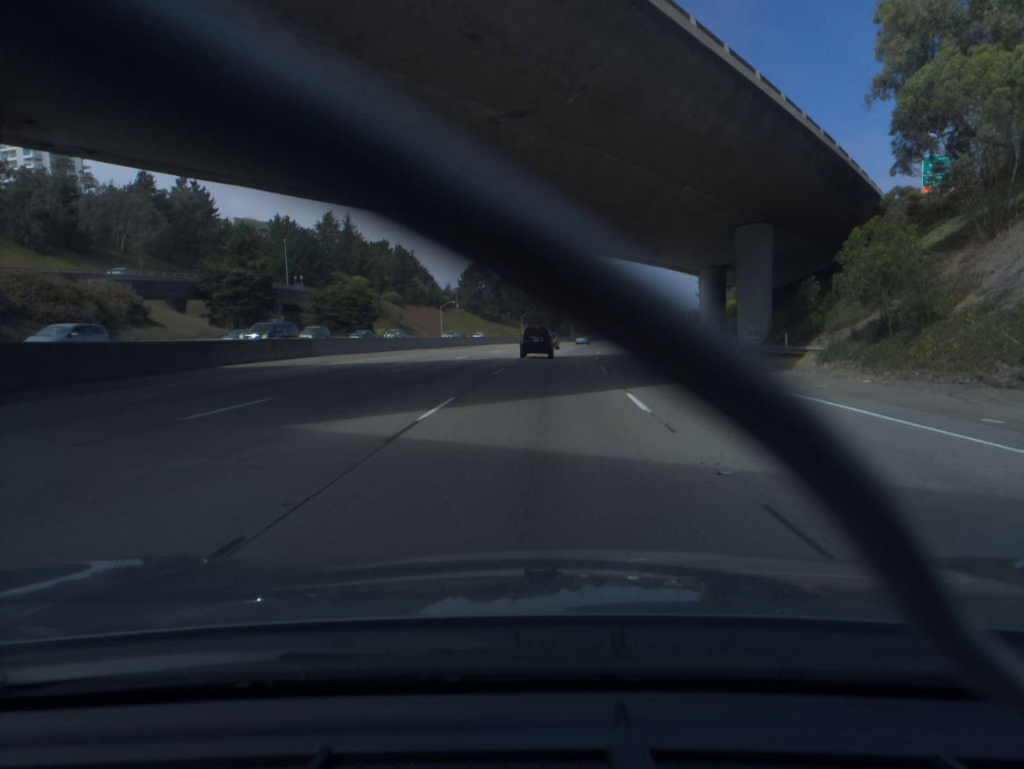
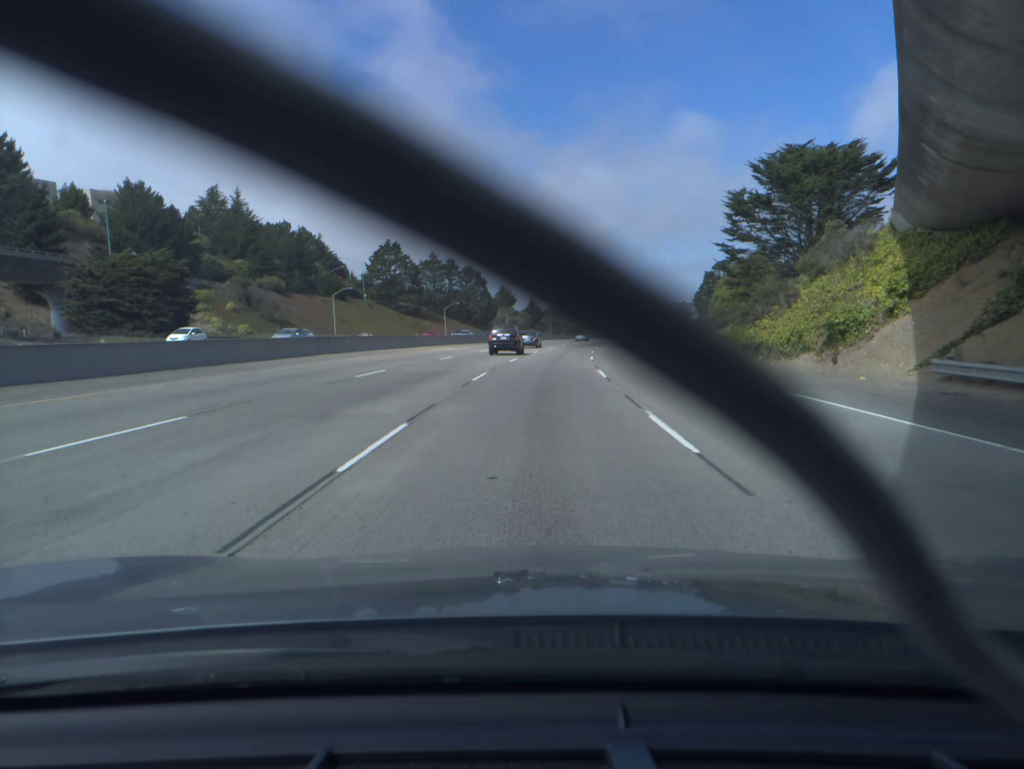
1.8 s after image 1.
(+1.8, +46.9) m; +5°
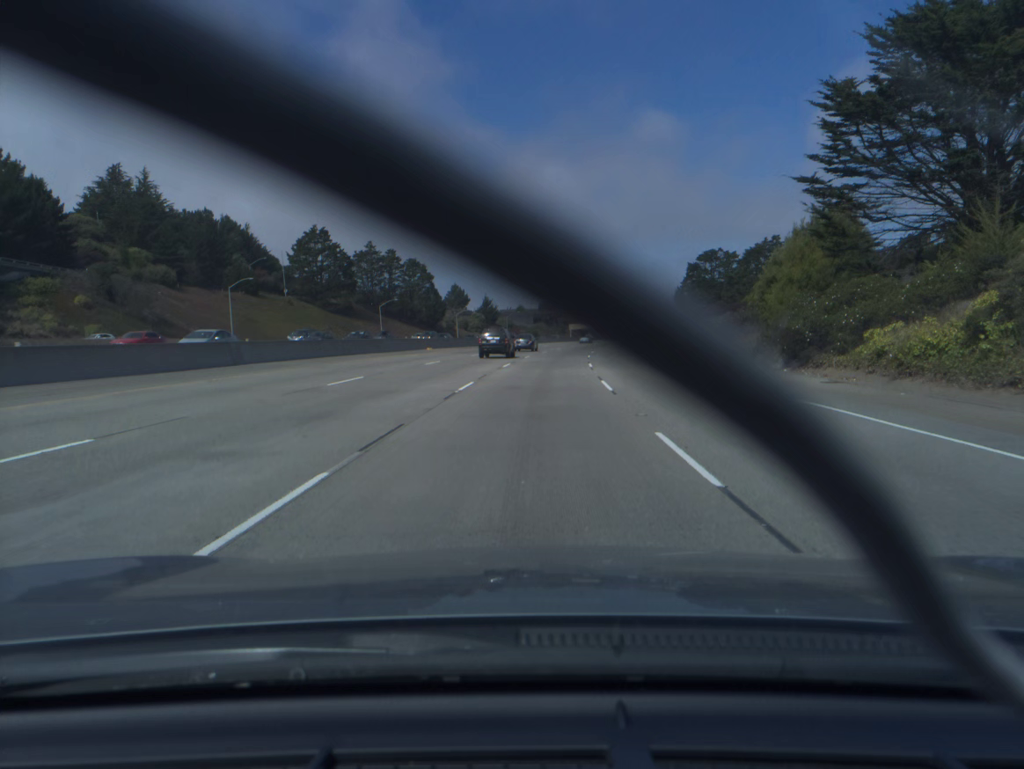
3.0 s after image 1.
(+0.8, +31.3) m; +3°
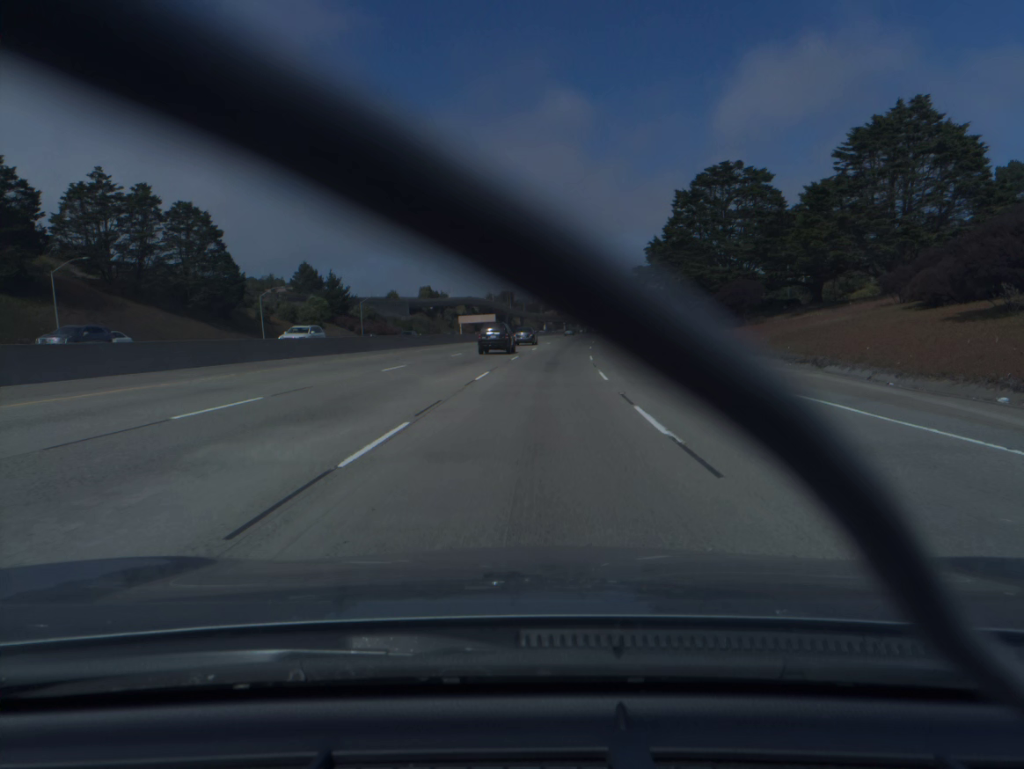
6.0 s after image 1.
(+5.0, +81.0) m; +8°
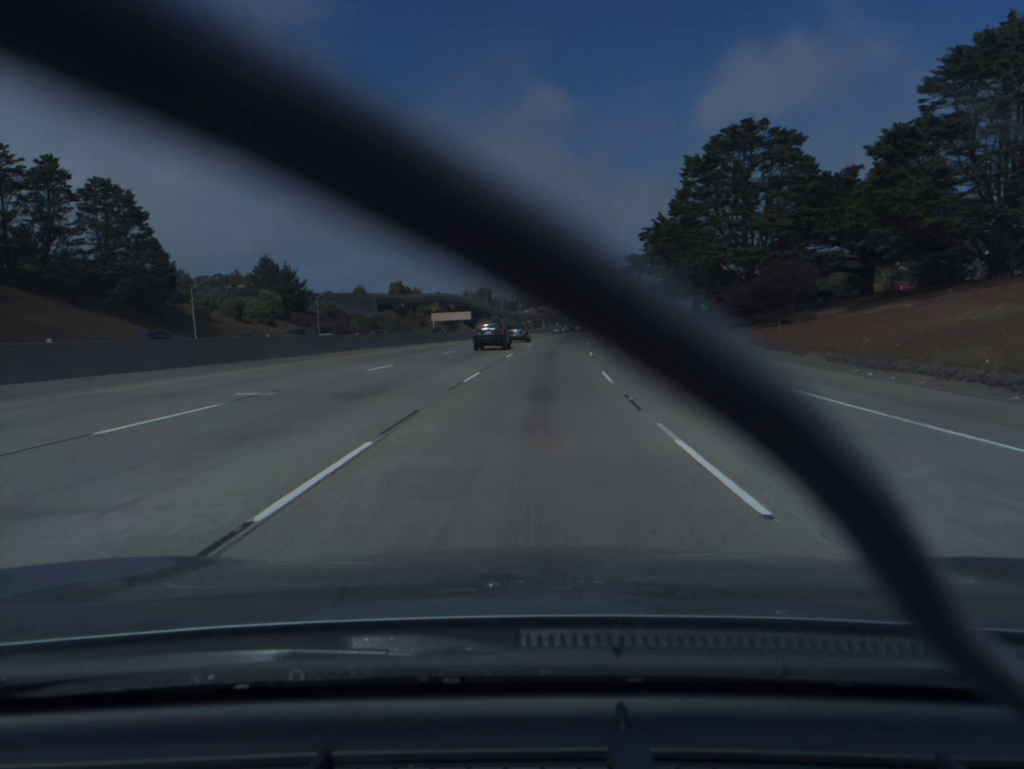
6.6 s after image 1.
(+0.2, +16.5) m; +1°
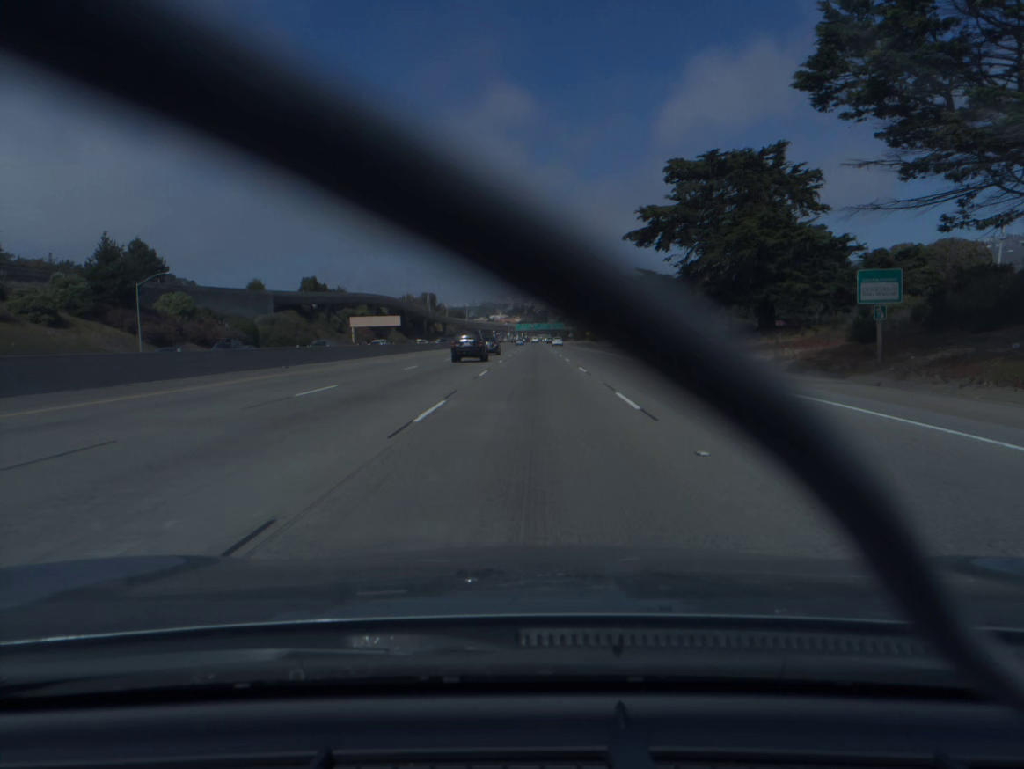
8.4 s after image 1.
(+1.7, +50.0) m; +4°
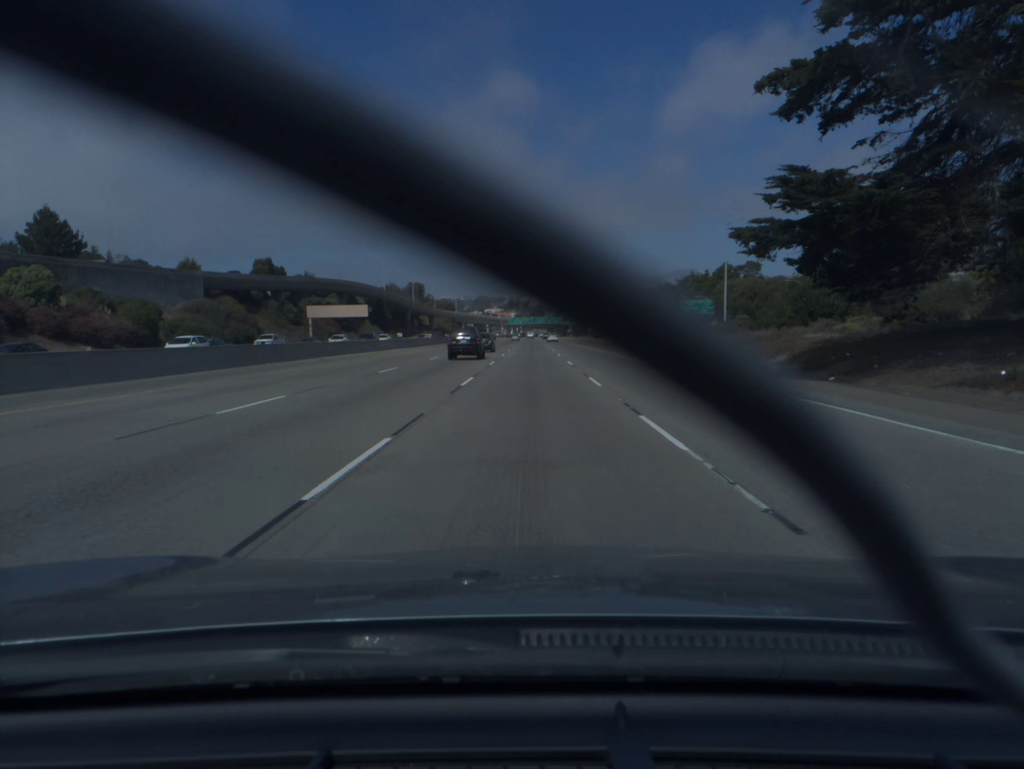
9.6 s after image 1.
(+0.2, +34.1) m; 0°
